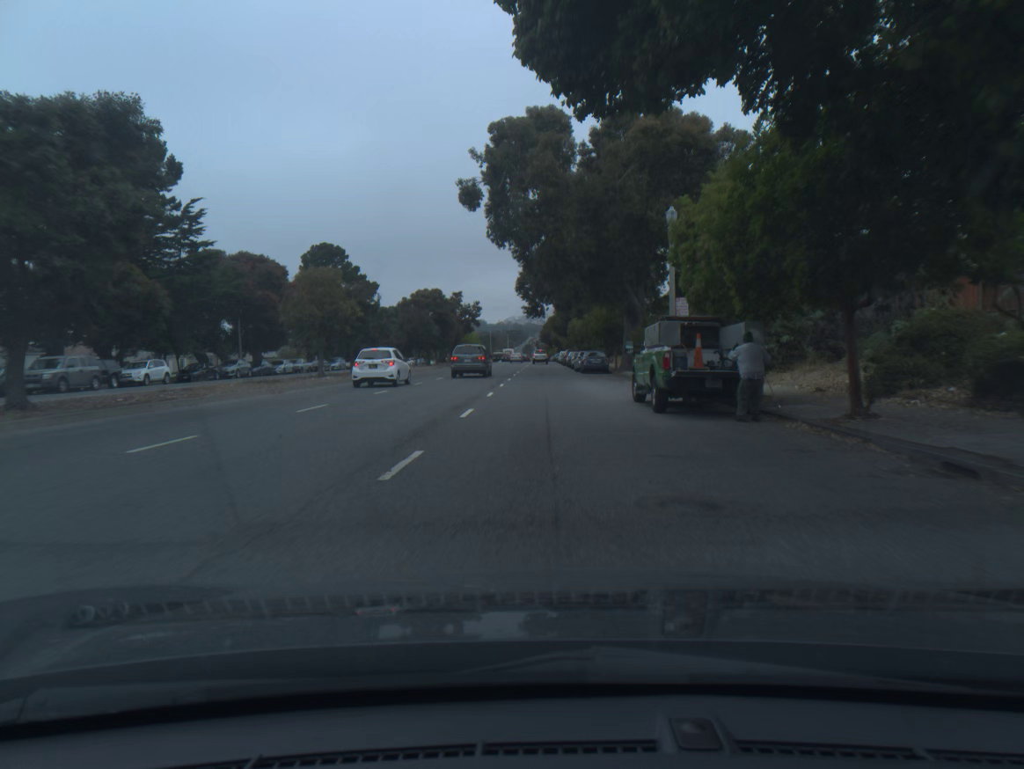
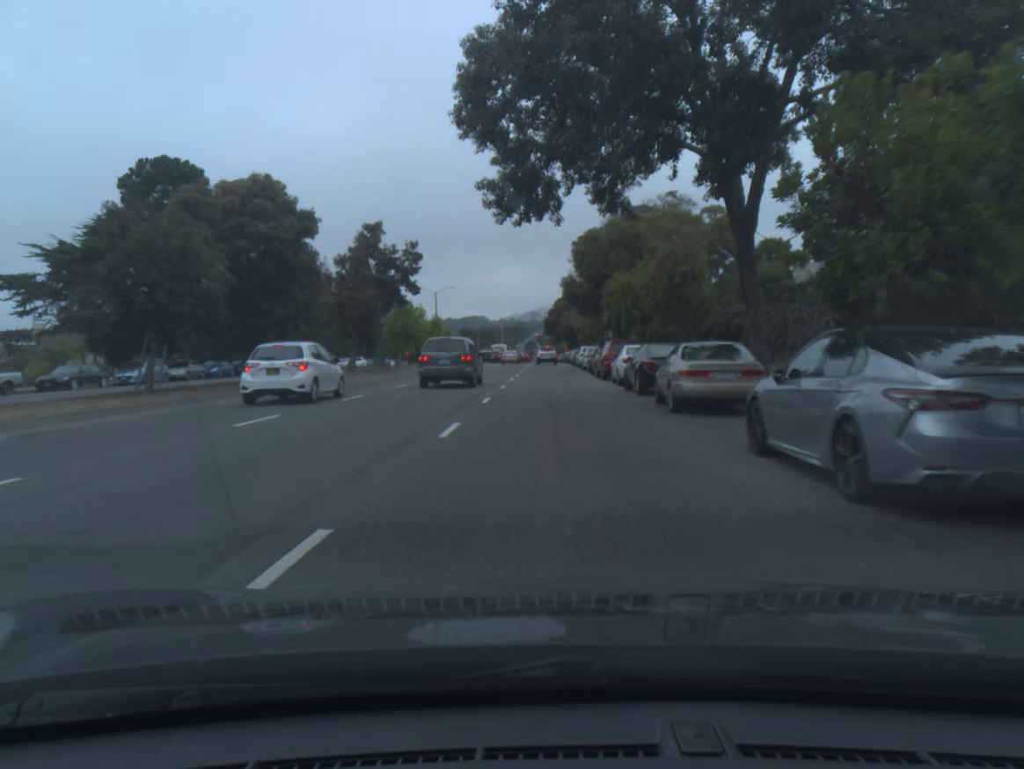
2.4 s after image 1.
(-0.1, +47.9) m; 0°
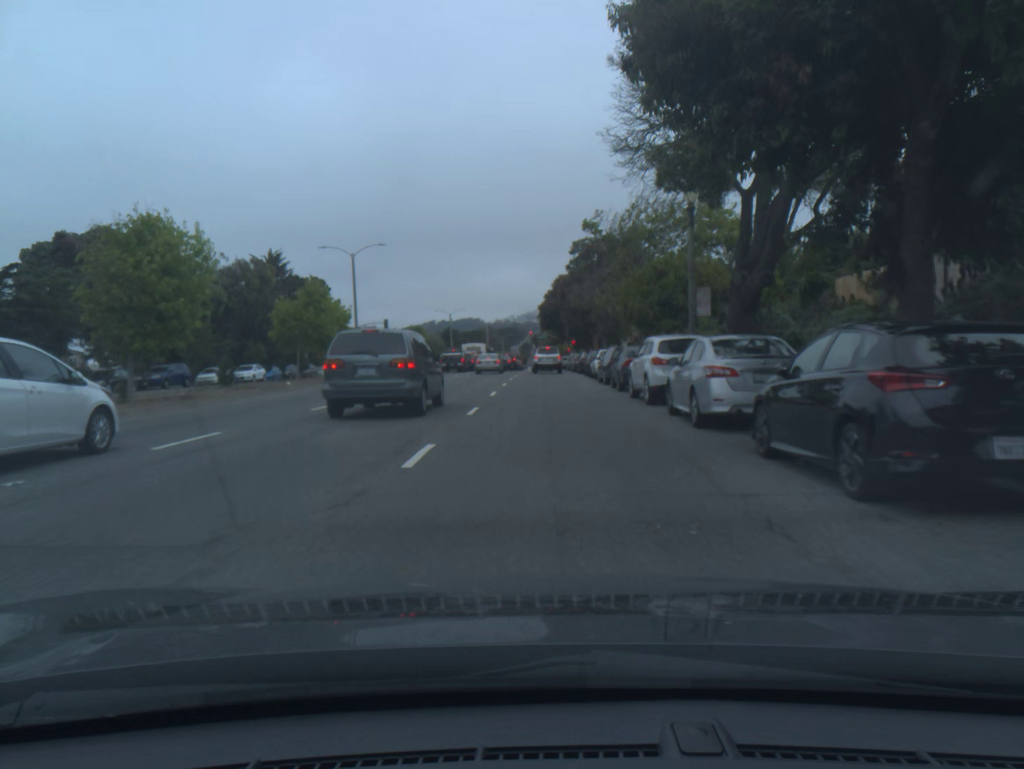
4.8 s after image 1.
(+0.2, +39.0) m; 0°
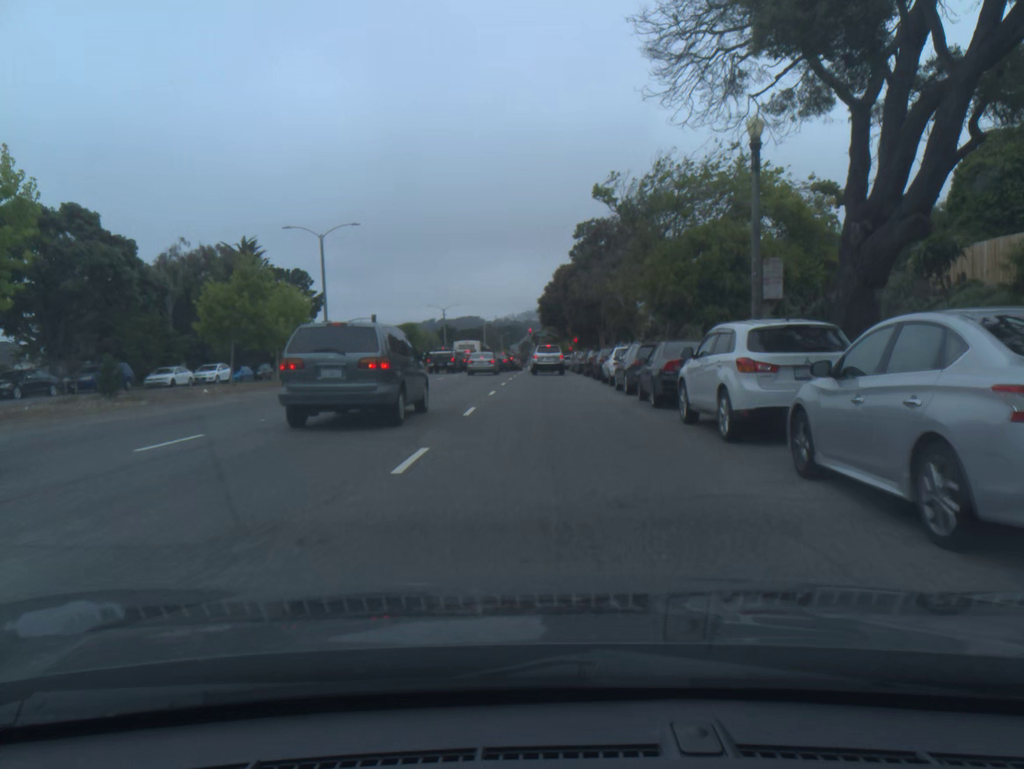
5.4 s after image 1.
(0.0, +7.9) m; 0°
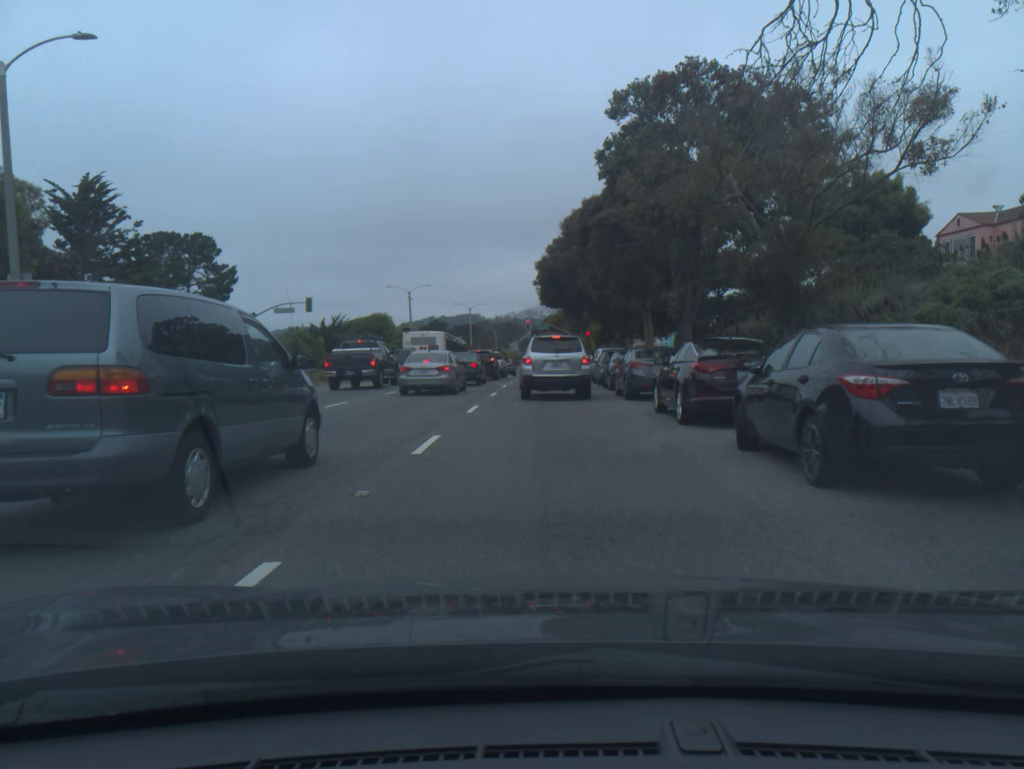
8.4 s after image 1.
(0.0, +28.3) m; 0°
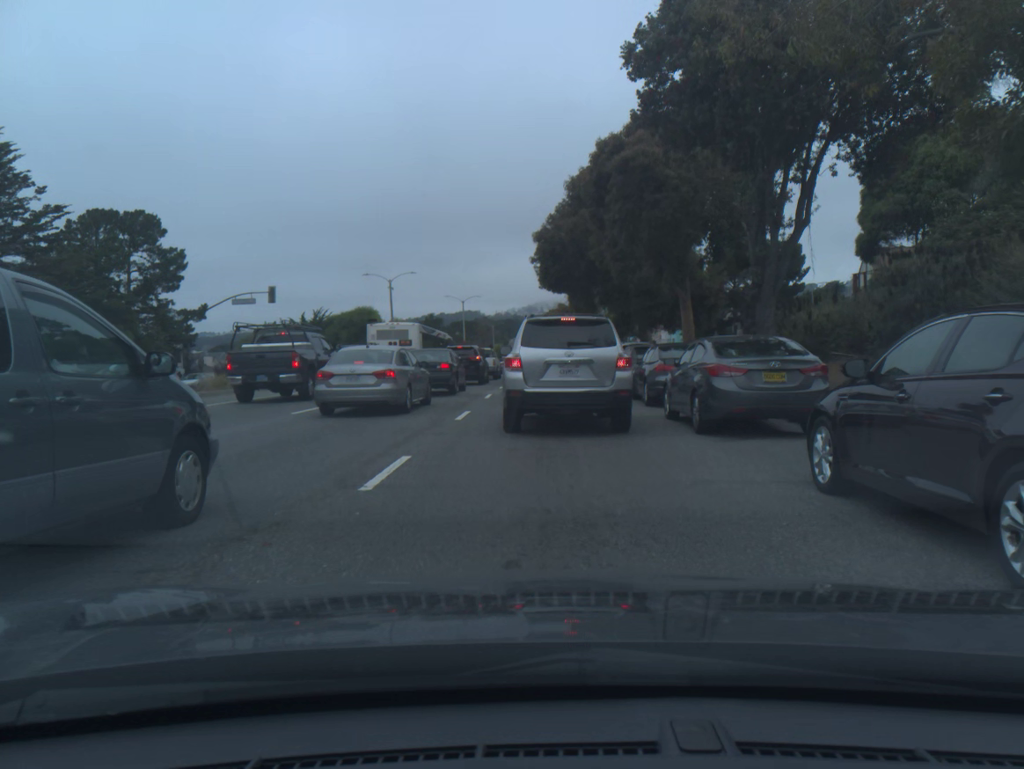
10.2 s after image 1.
(0.0, +9.6) m; 0°
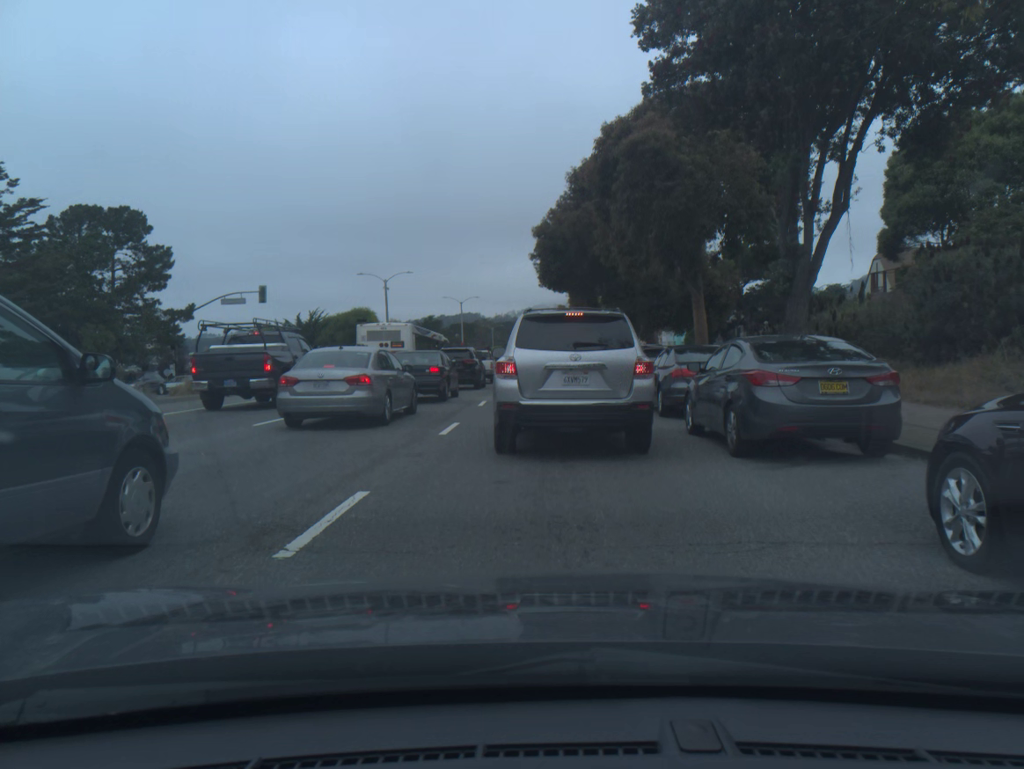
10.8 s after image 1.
(0.0, +2.2) m; 0°
